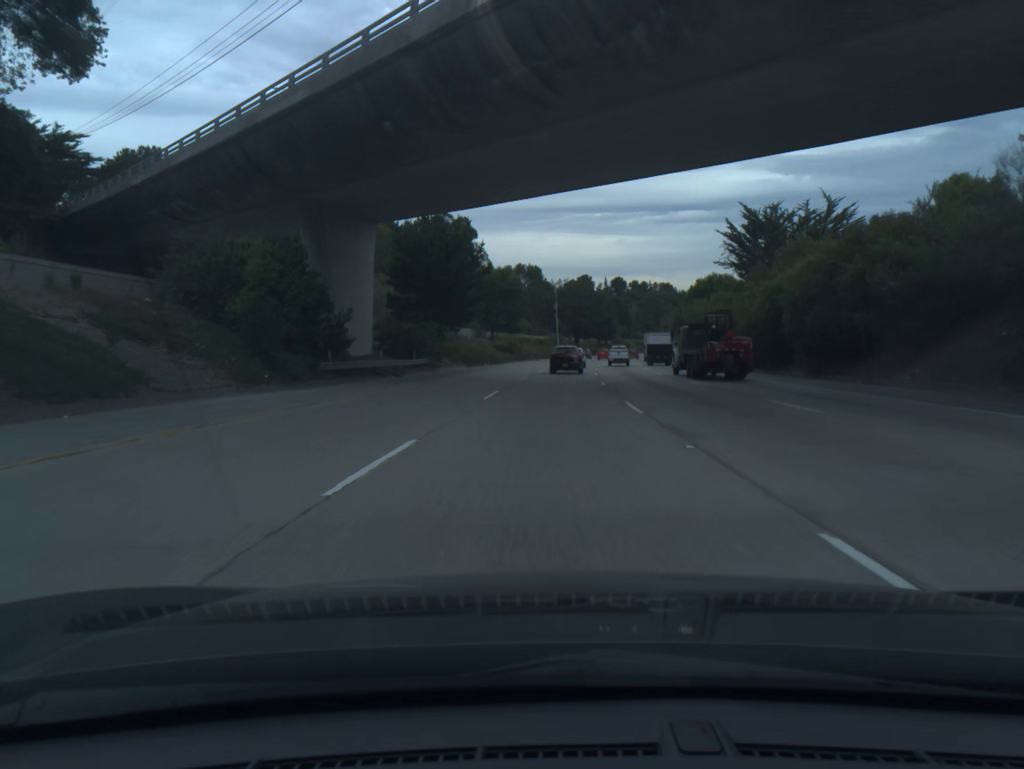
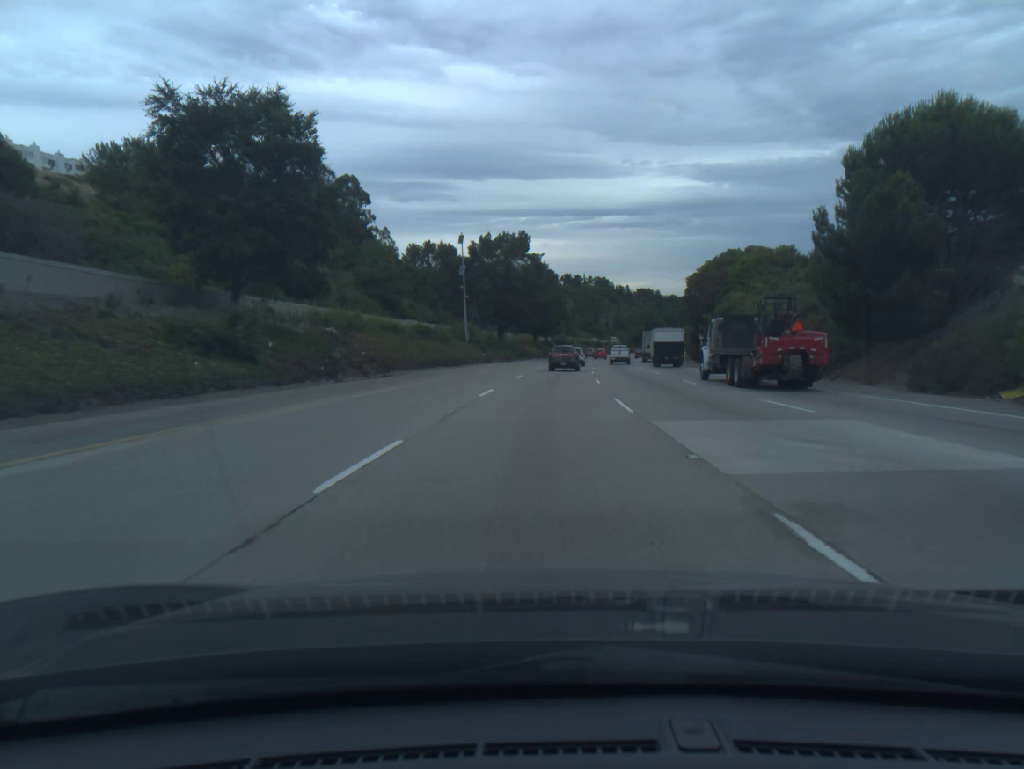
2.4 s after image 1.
(+3.5, +73.2) m; +5°
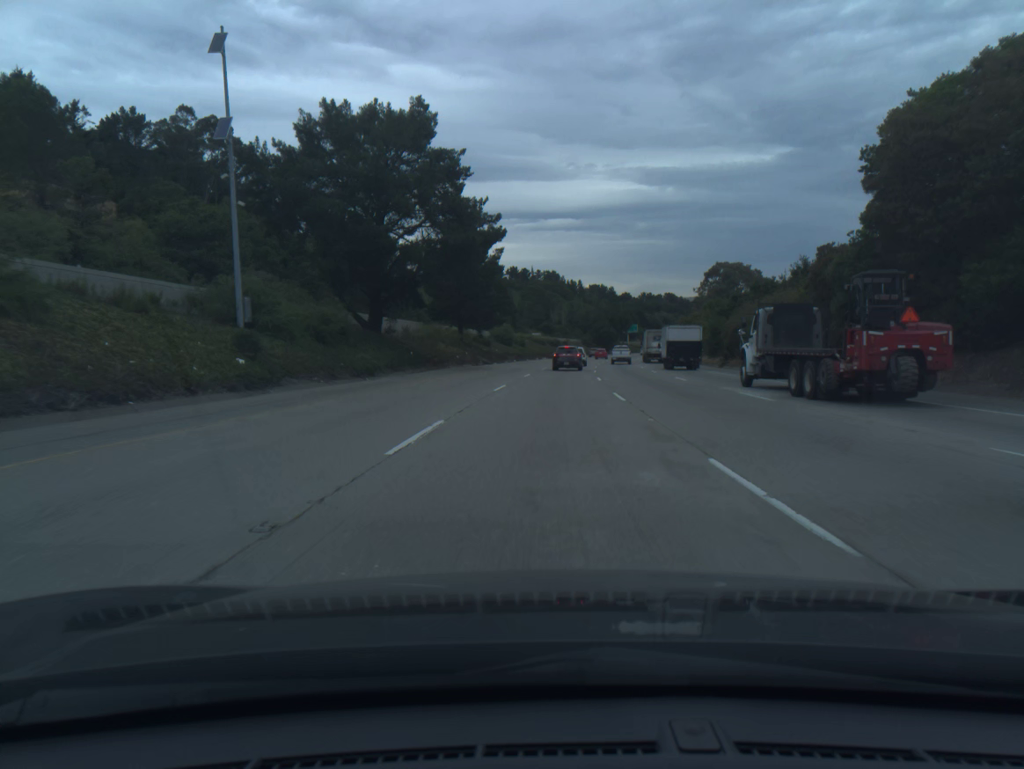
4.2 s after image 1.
(+1.8, +54.9) m; +4°
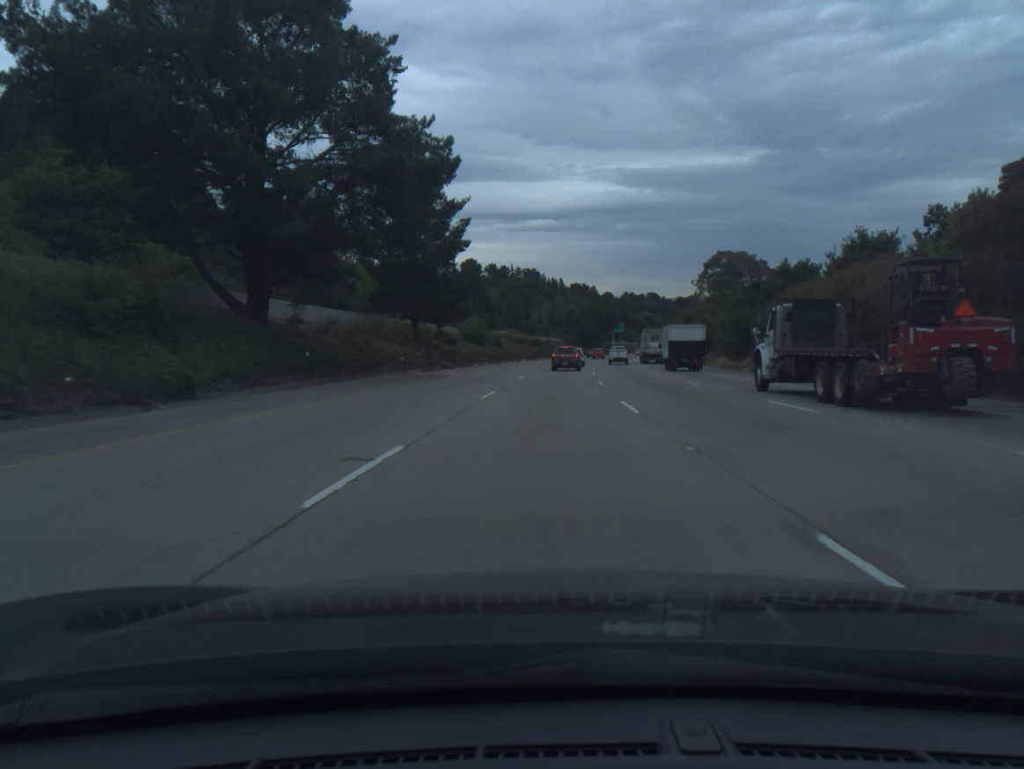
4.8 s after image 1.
(+0.2, +18.3) m; +1°
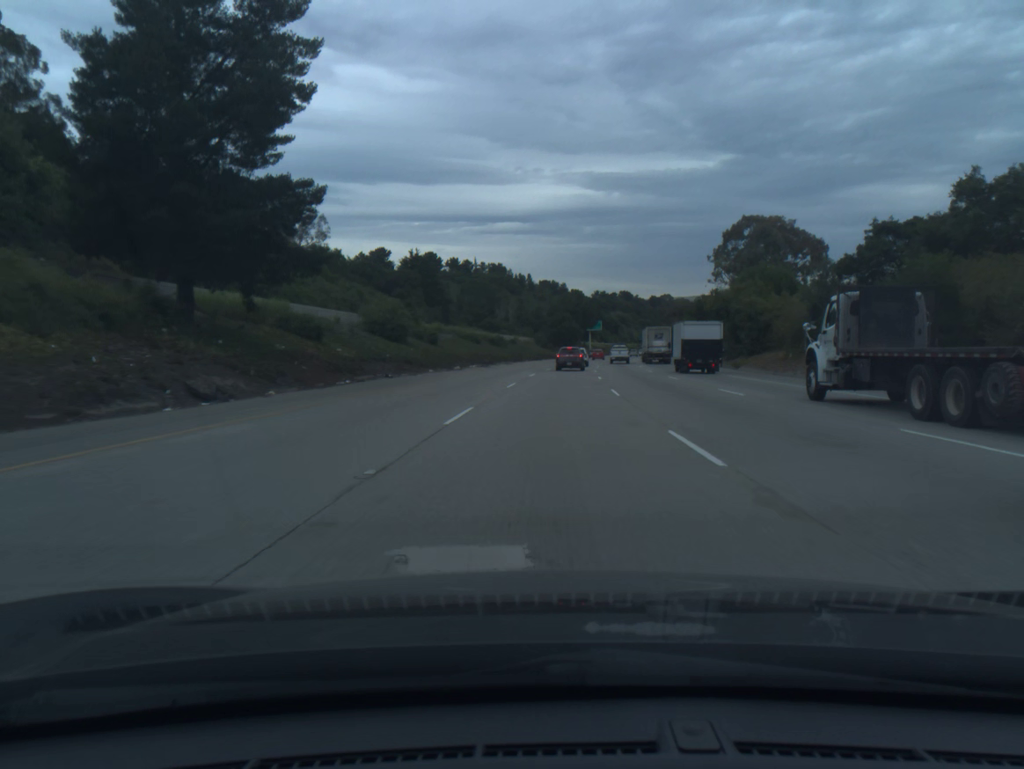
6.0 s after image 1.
(+0.8, +36.7) m; +2°
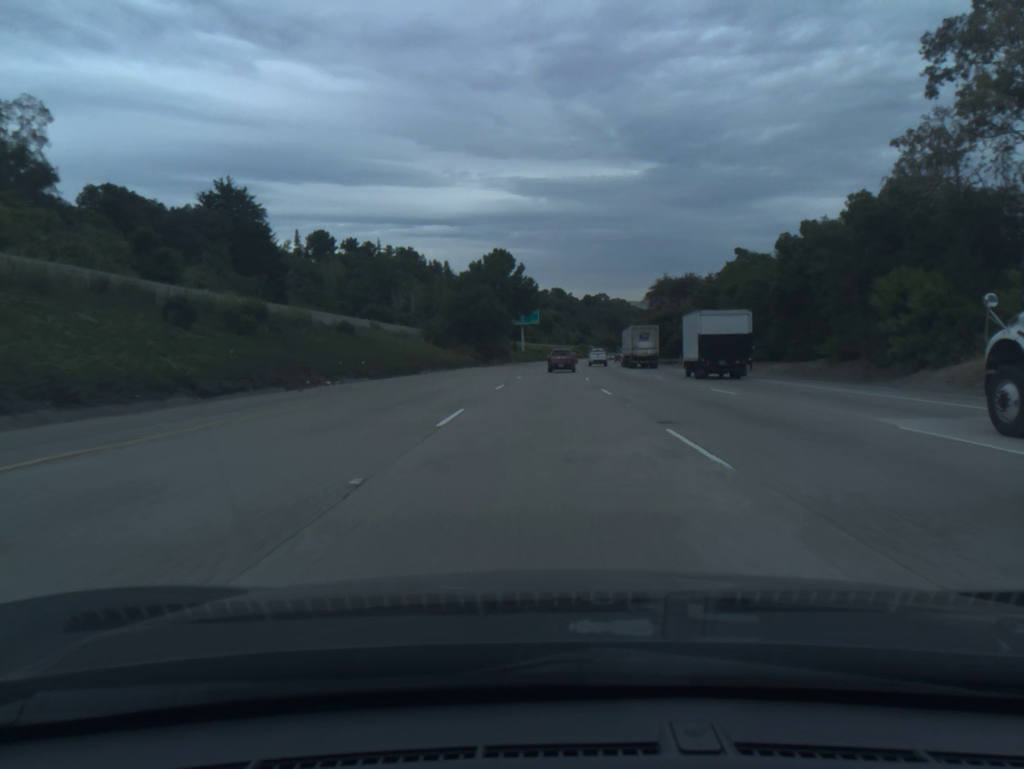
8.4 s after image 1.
(+3.3, +73.3) m; +5°
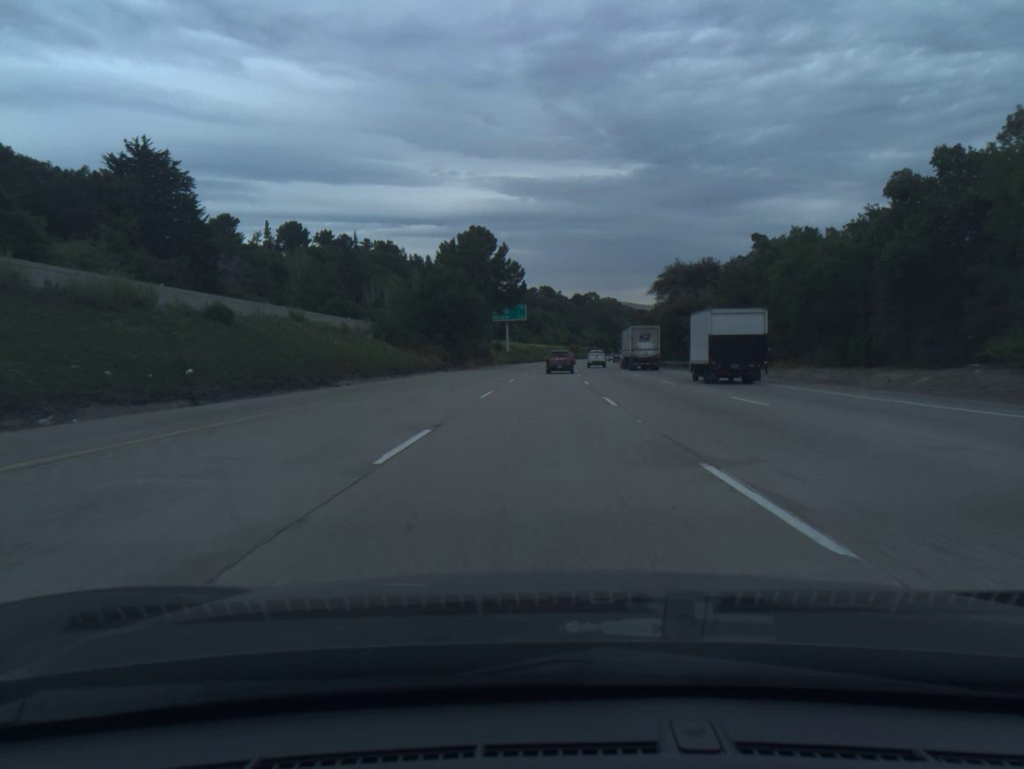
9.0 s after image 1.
(+0.1, +18.3) m; +1°
